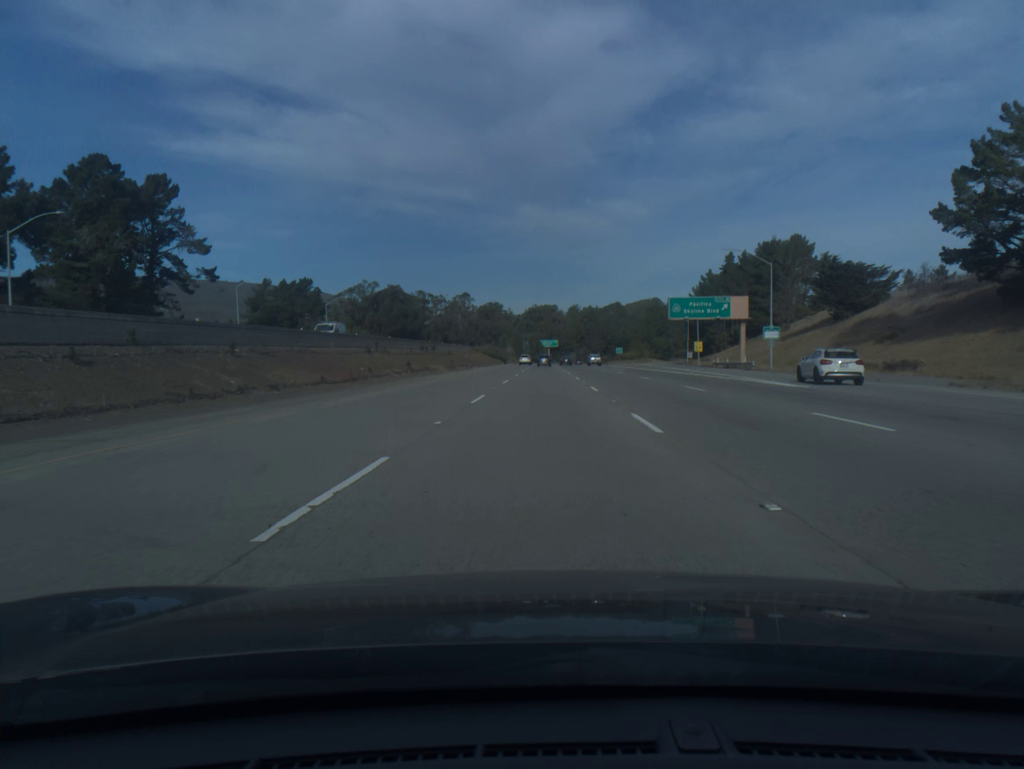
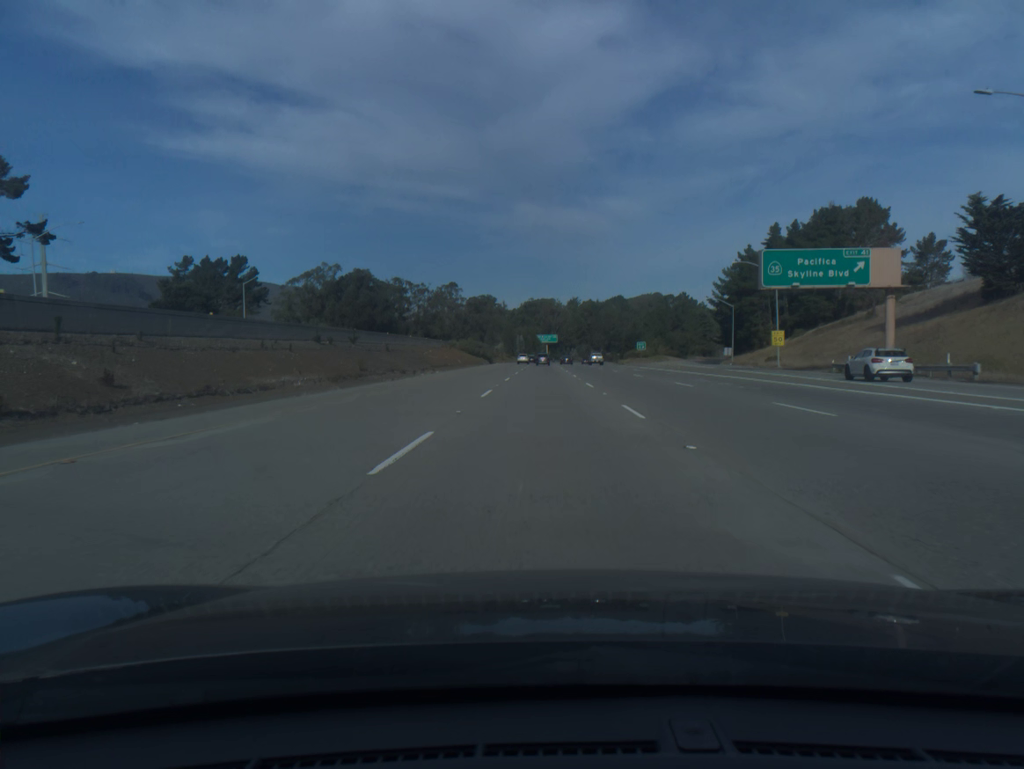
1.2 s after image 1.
(0.0, +41.1) m; 0°
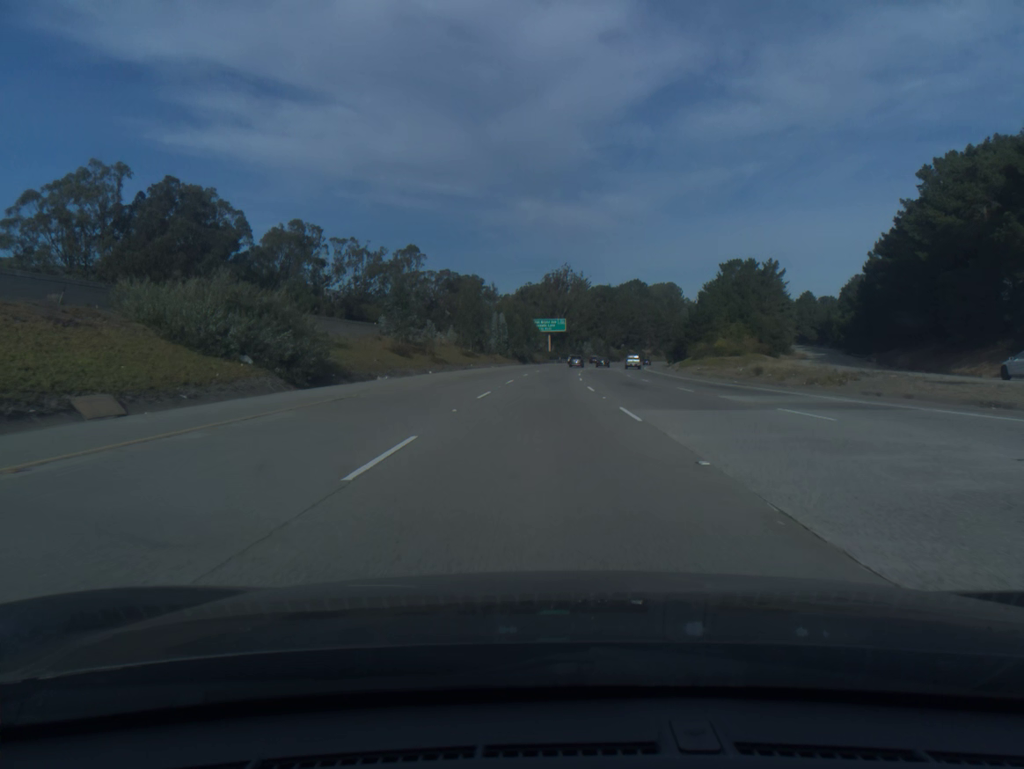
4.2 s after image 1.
(+0.2, +102.6) m; 0°
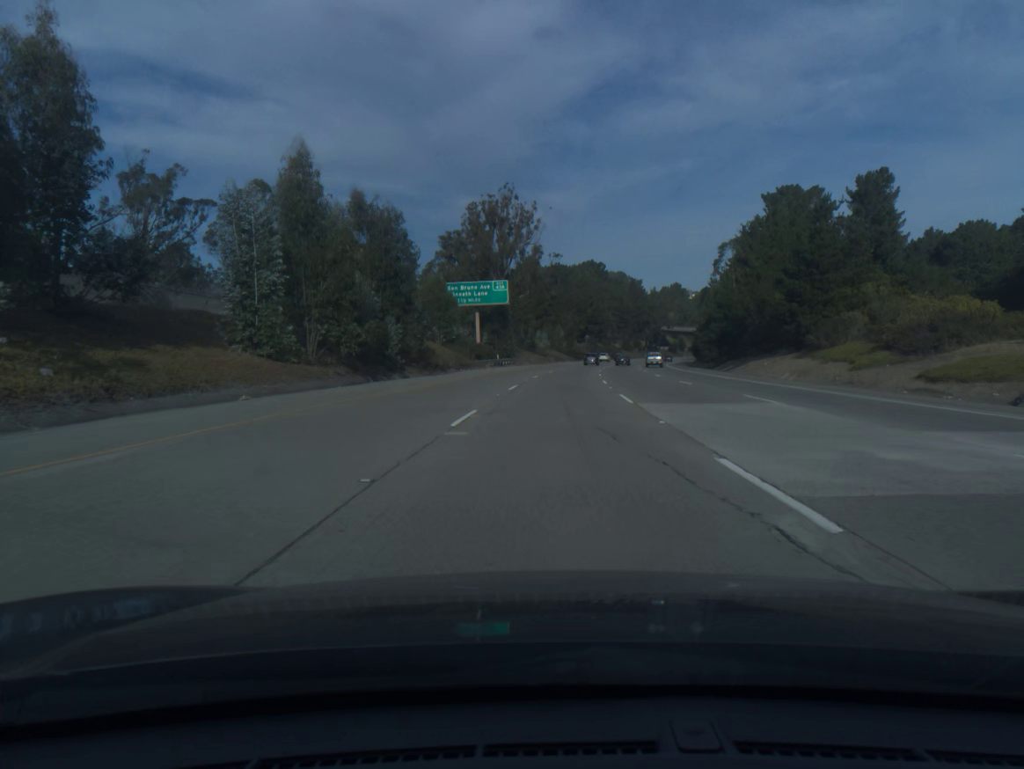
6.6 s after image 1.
(+2.2, +82.1) m; +4°
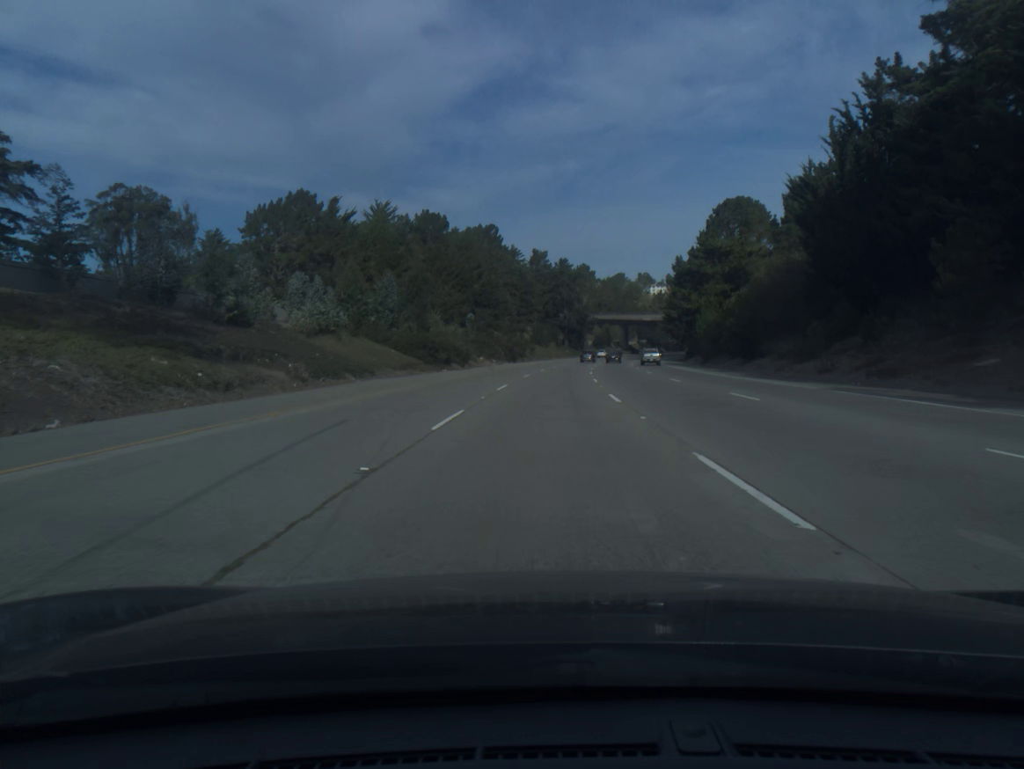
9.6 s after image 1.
(+7.1, +102.4) m; +8°
